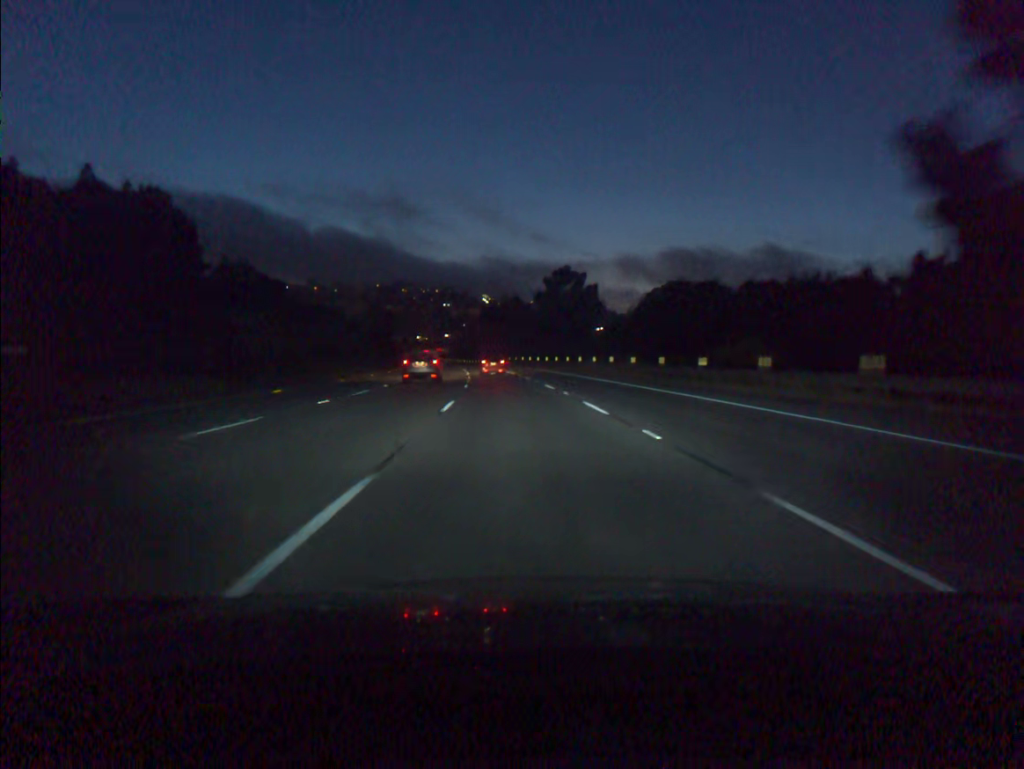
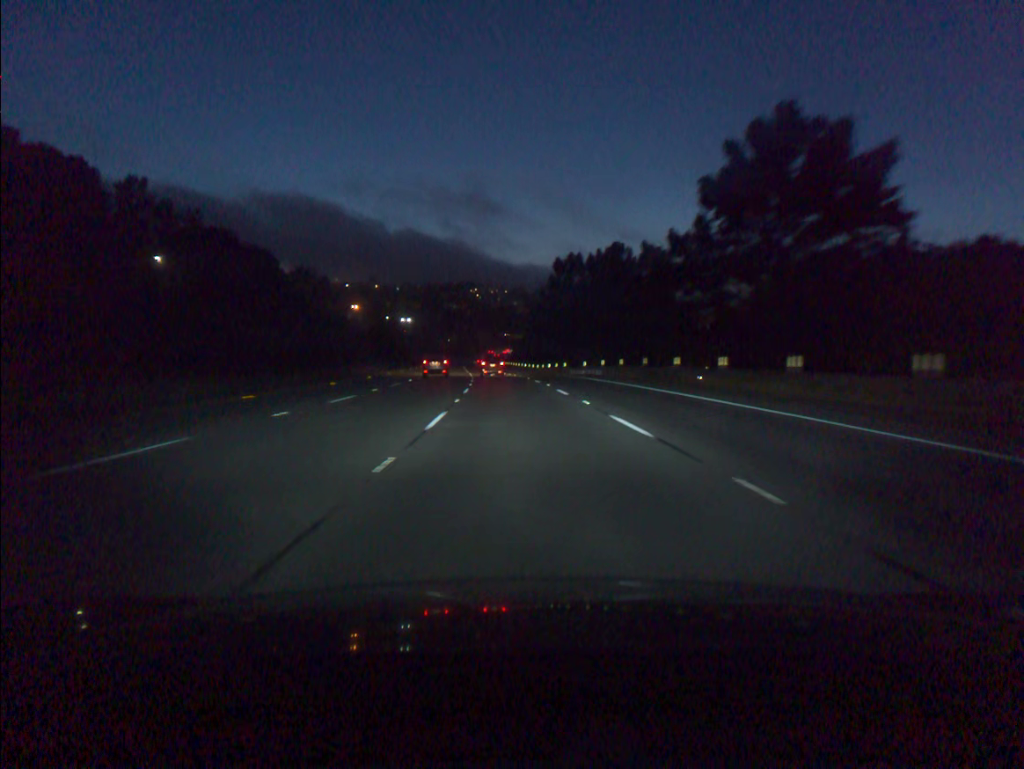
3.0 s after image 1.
(-3.6, +77.6) m; -5°
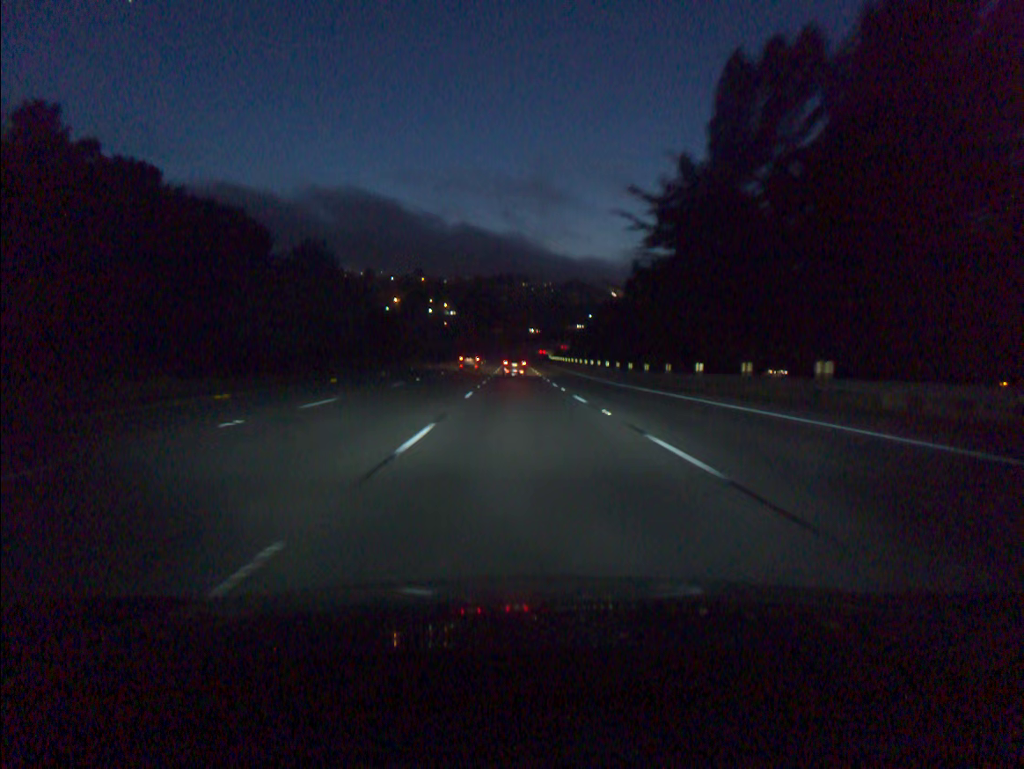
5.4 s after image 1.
(-2.1, +62.2) m; -4°
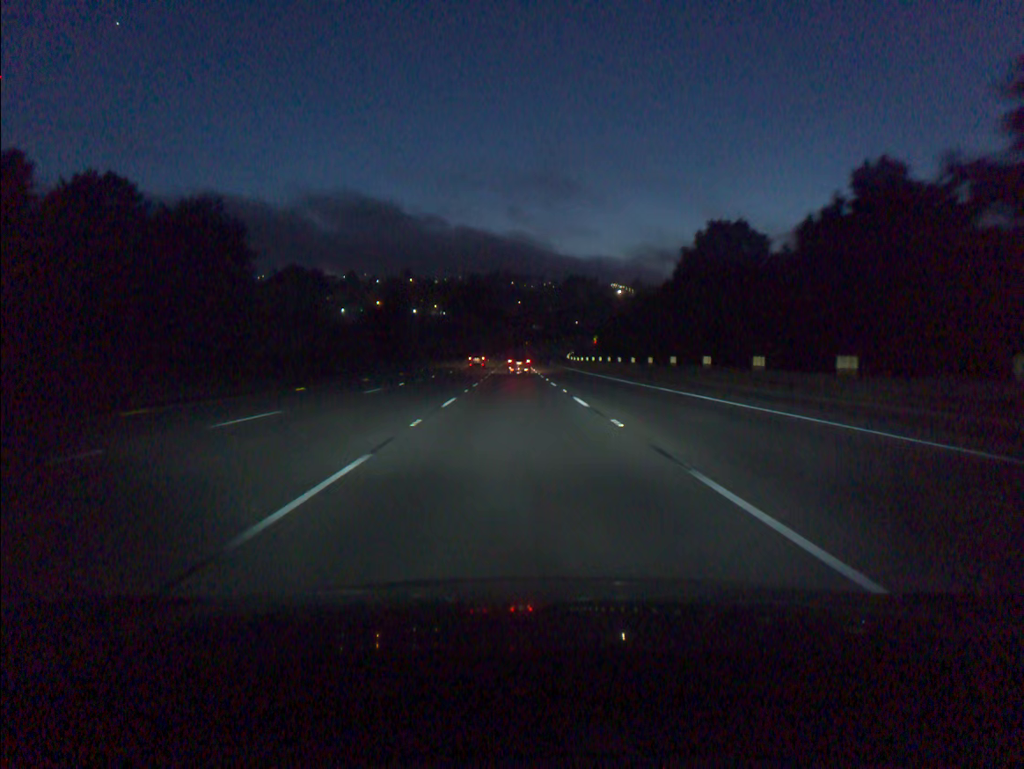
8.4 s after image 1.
(-0.1, +77.8) m; 0°
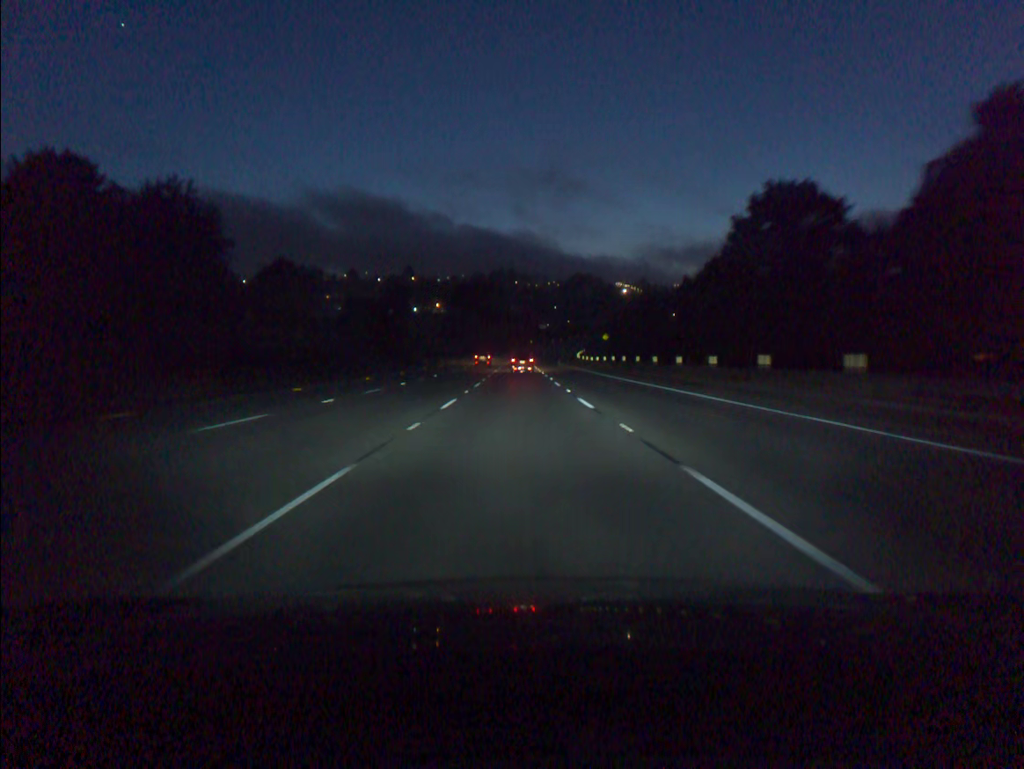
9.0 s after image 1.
(0.0, +15.6) m; 0°
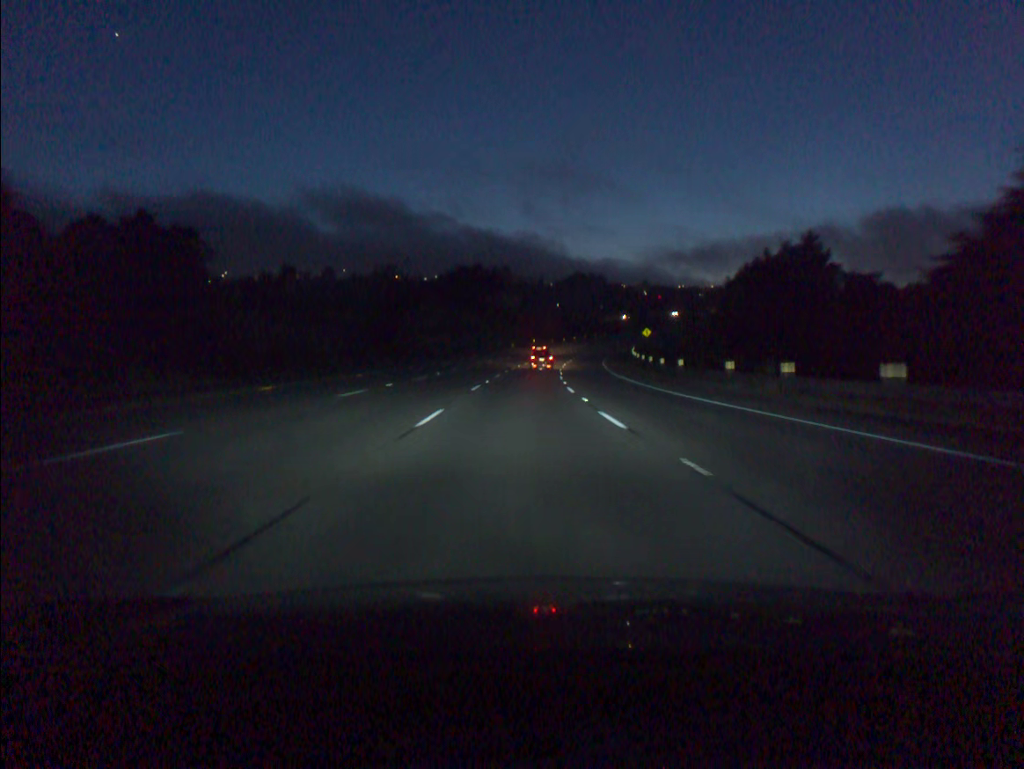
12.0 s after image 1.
(-0.1, +77.6) m; 0°
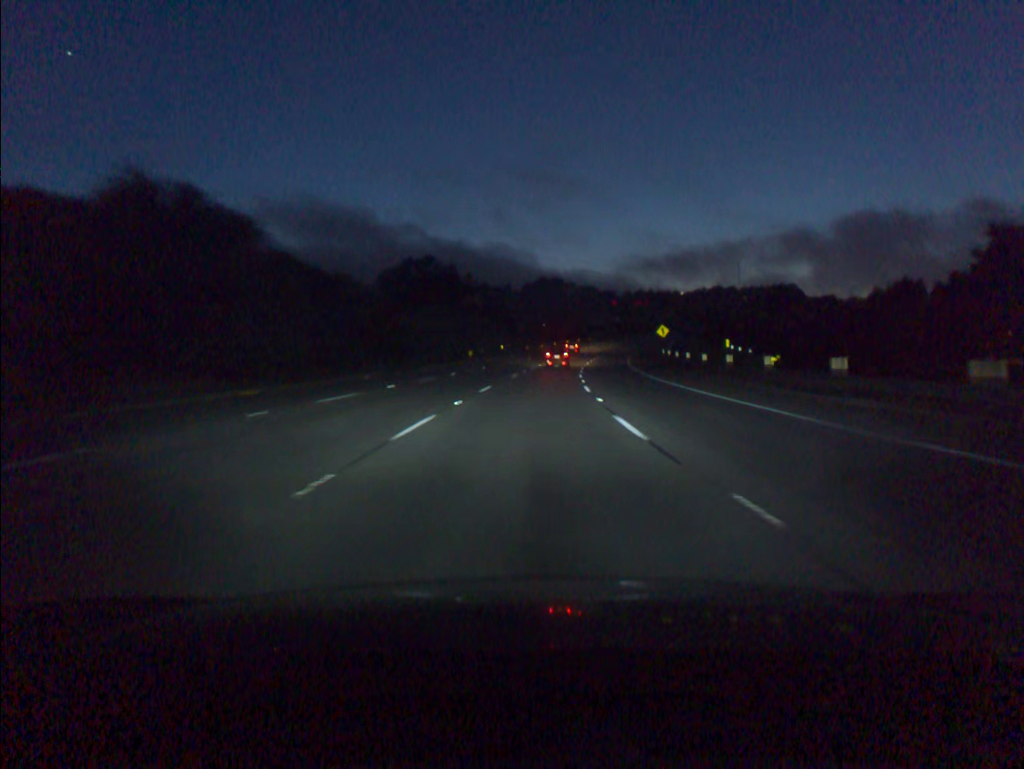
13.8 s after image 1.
(+0.7, +46.4) m; +2°
